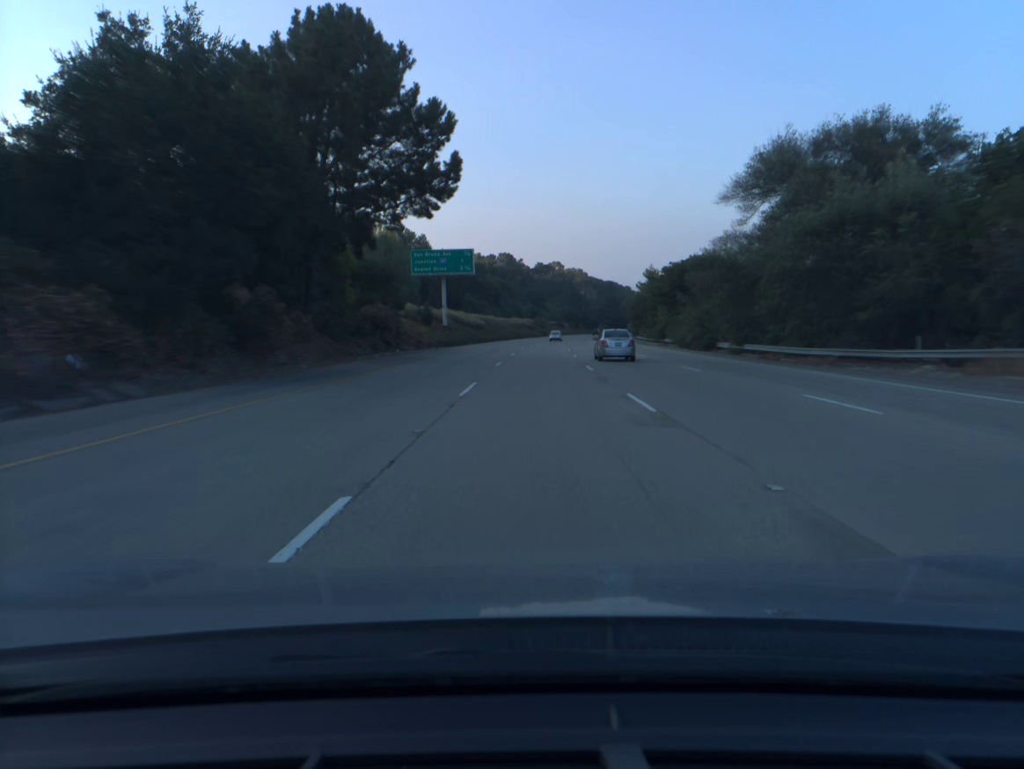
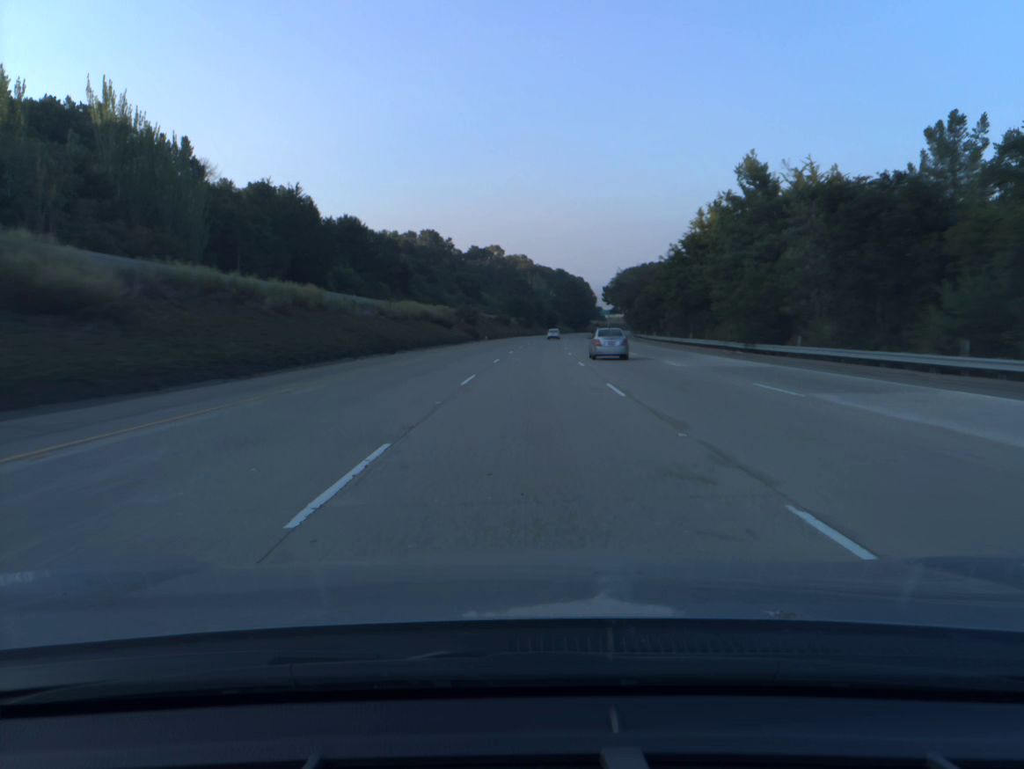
(+3.9, +98.9) m; +4°
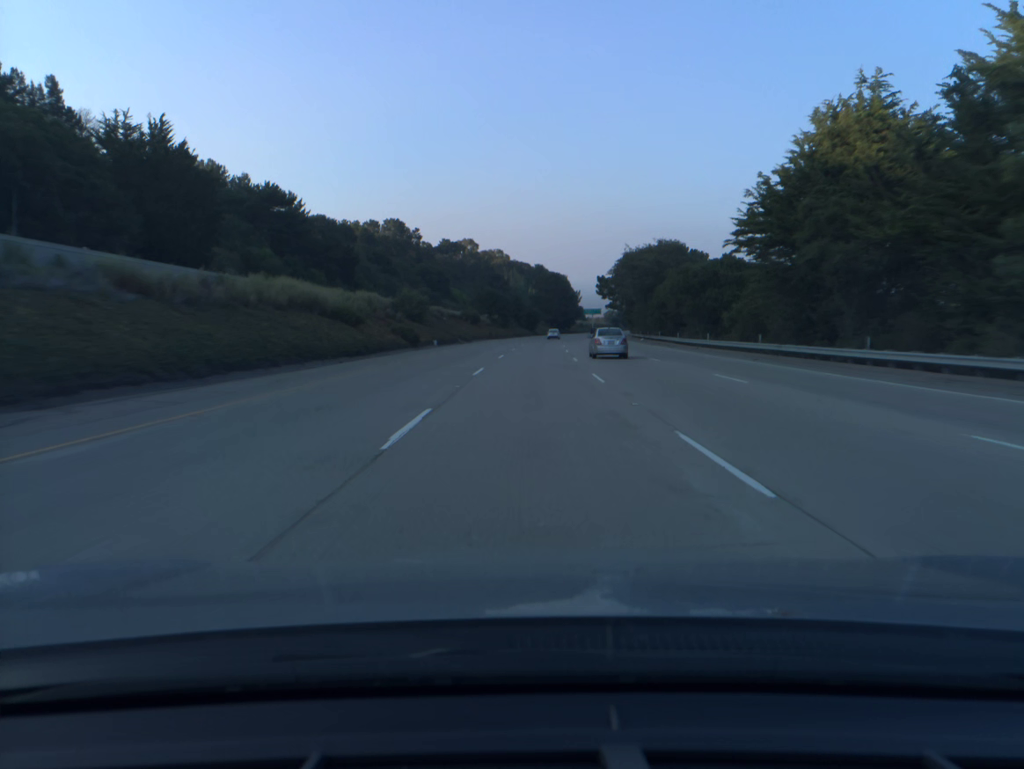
(+0.5, +39.6) m; +2°
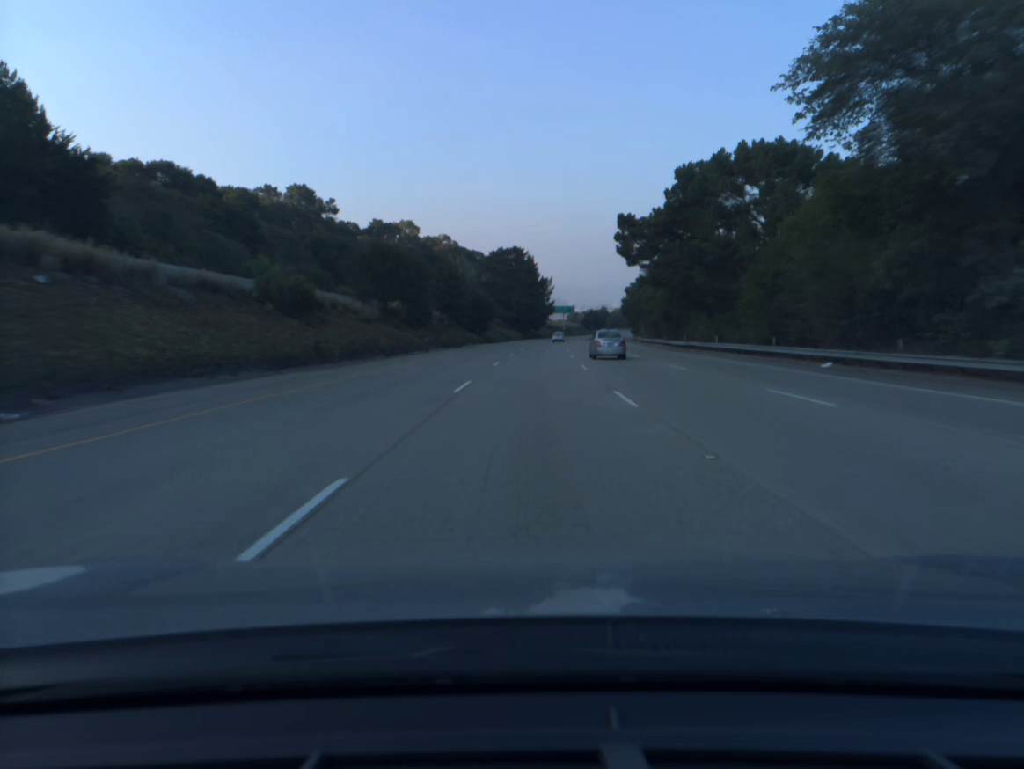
(+2.2, +79.4) m; +3°
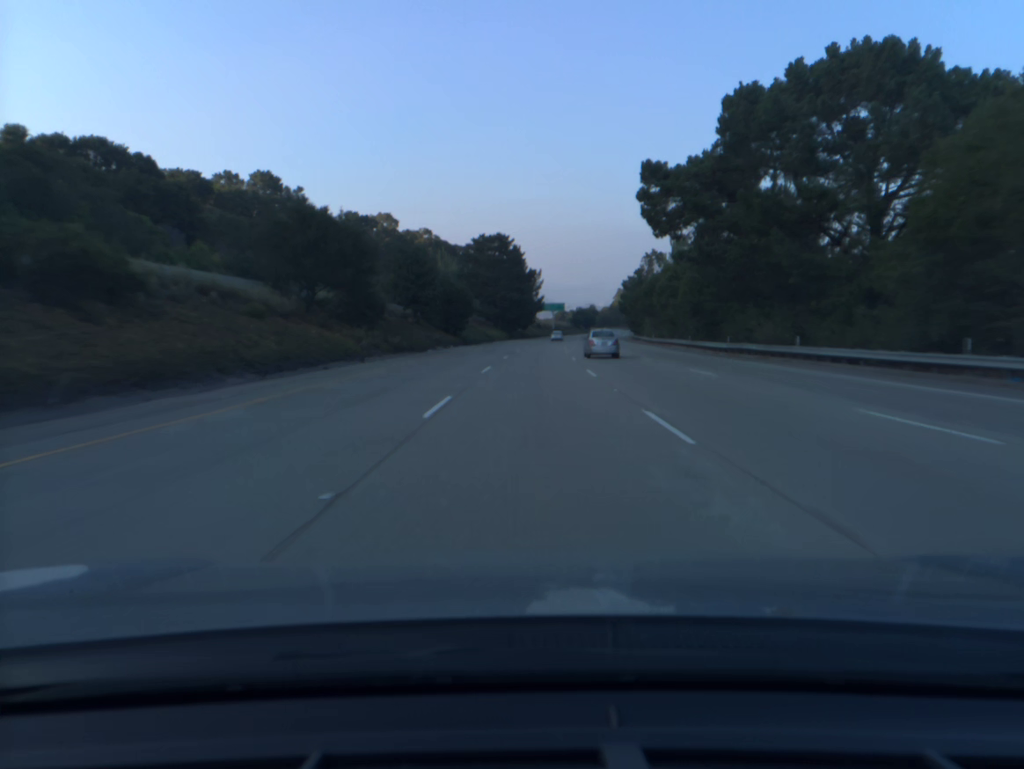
(+0.2, +19.9) m; +1°
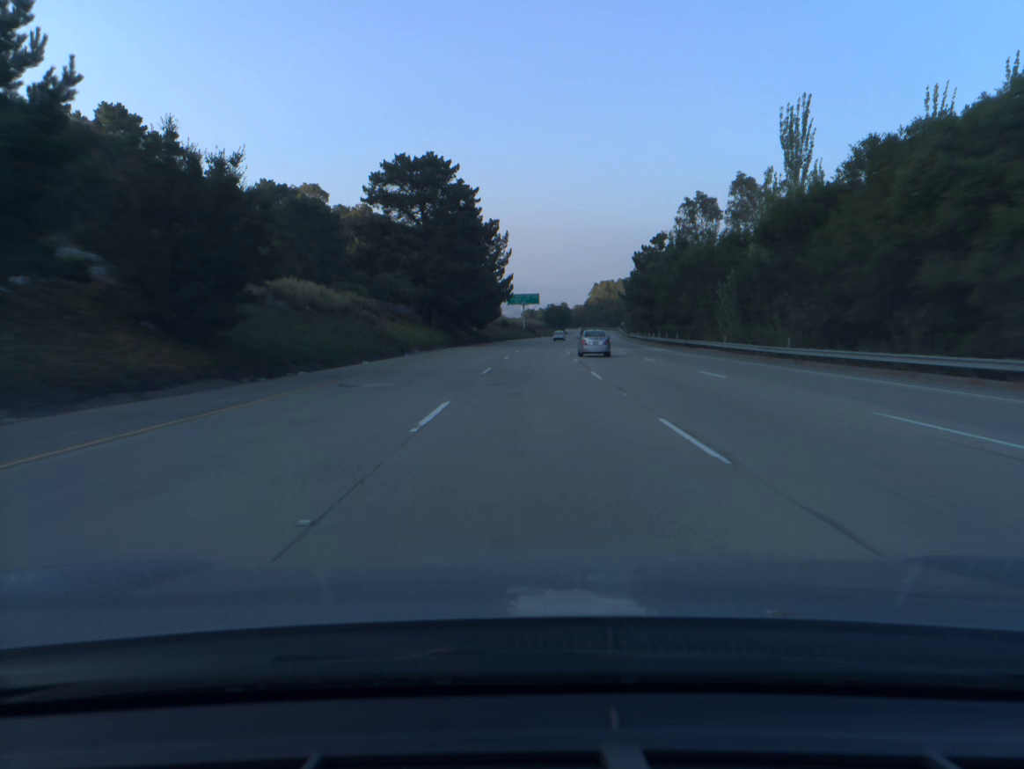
(+1.3, +59.5) m; +3°
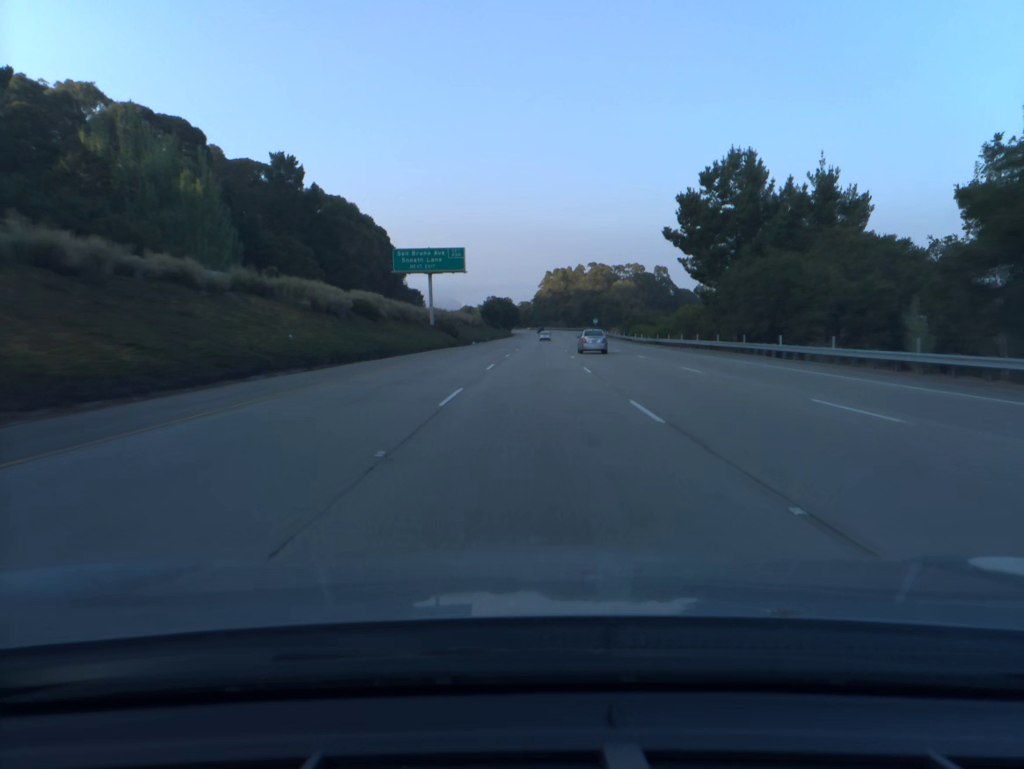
(+3.6, +98.9) m; +4°
